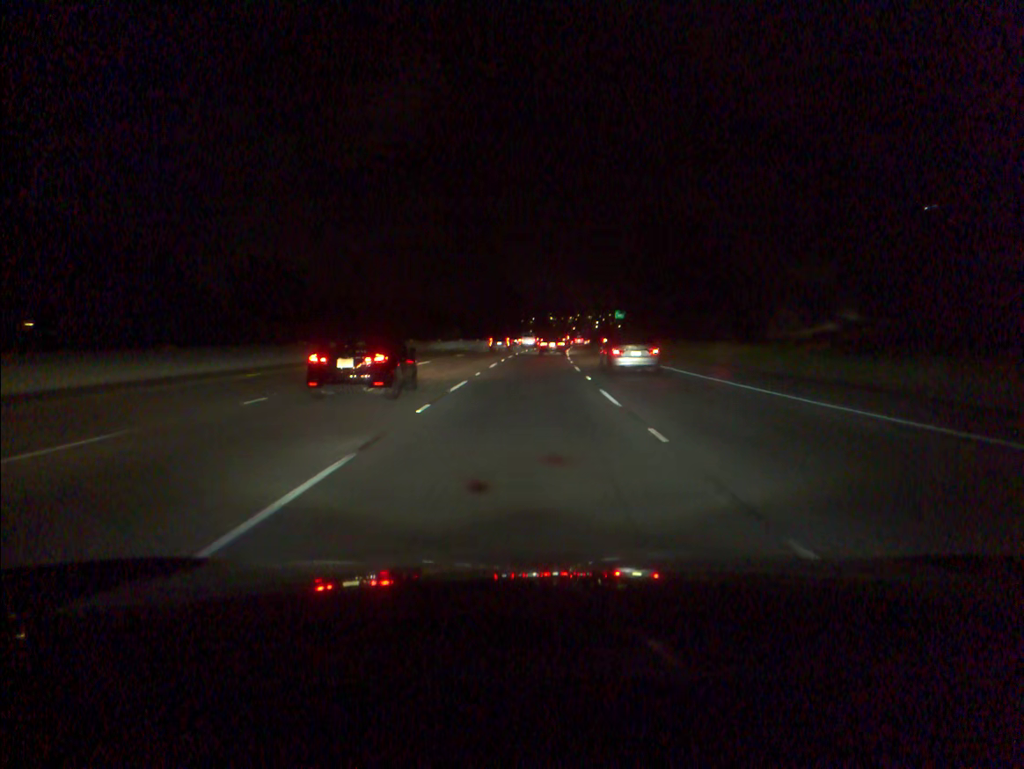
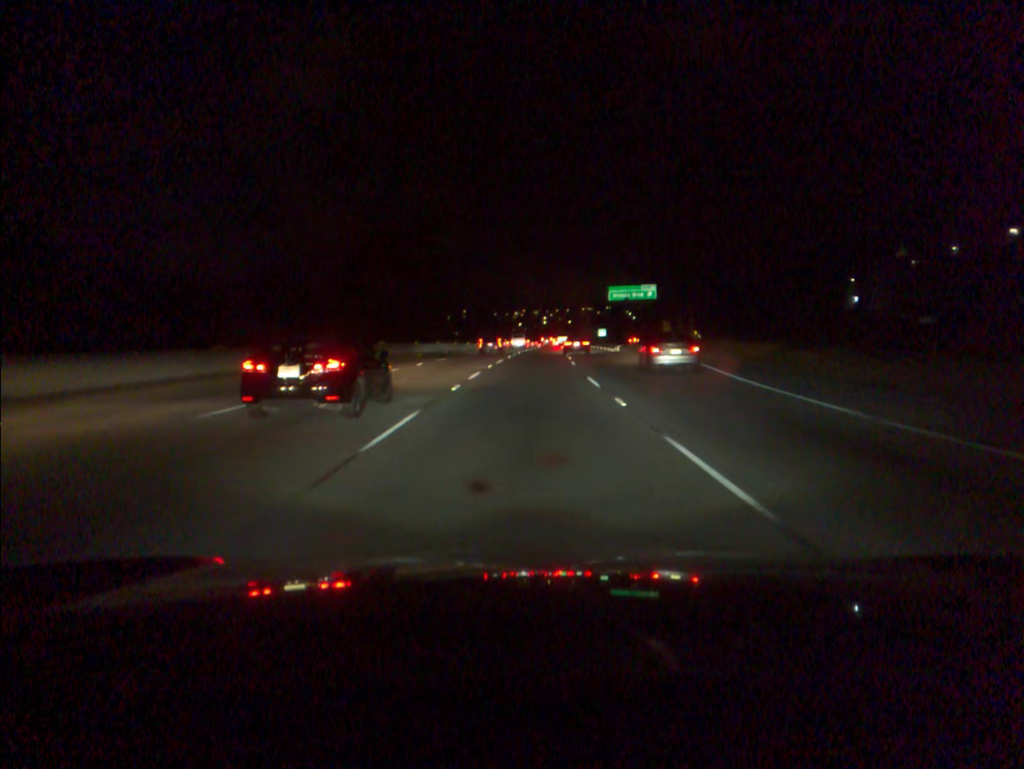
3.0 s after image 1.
(+2.9, +82.6) m; +4°
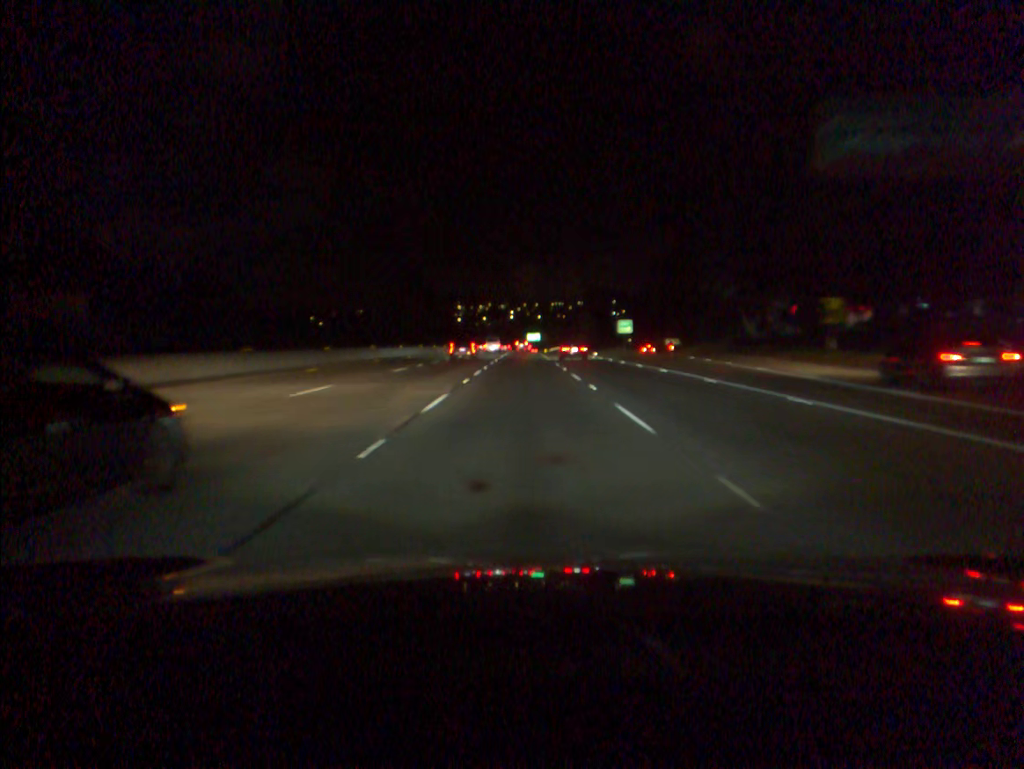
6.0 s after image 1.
(+2.1, +82.9) m; +2°
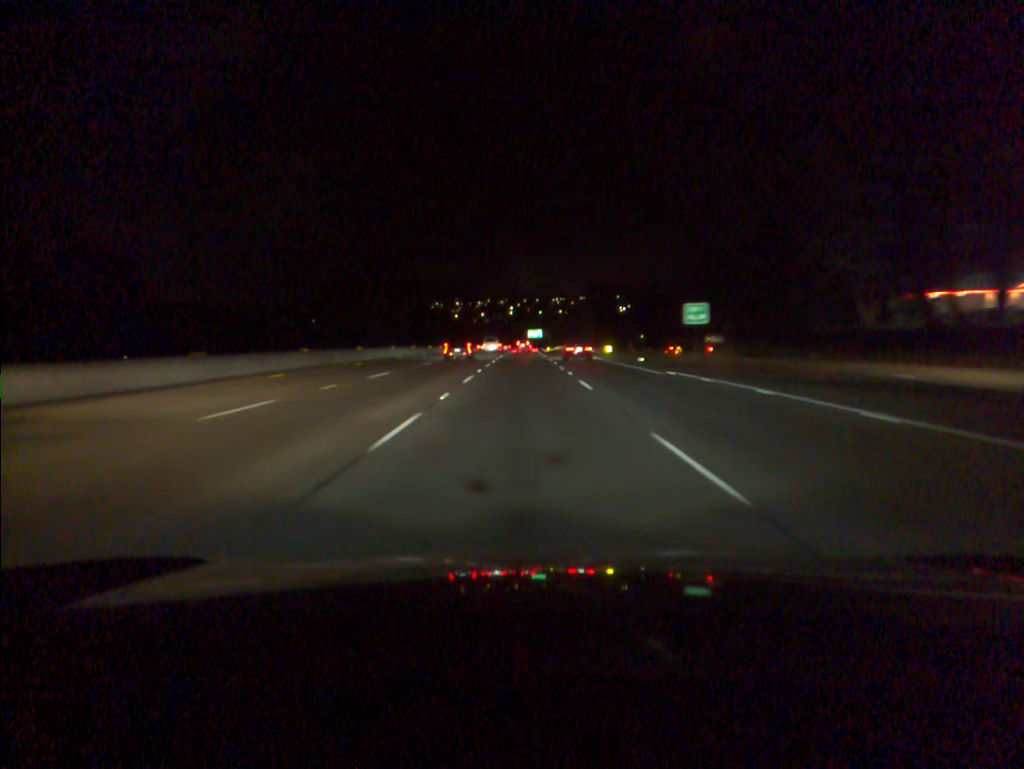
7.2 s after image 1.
(0.0, +34.0) m; 0°
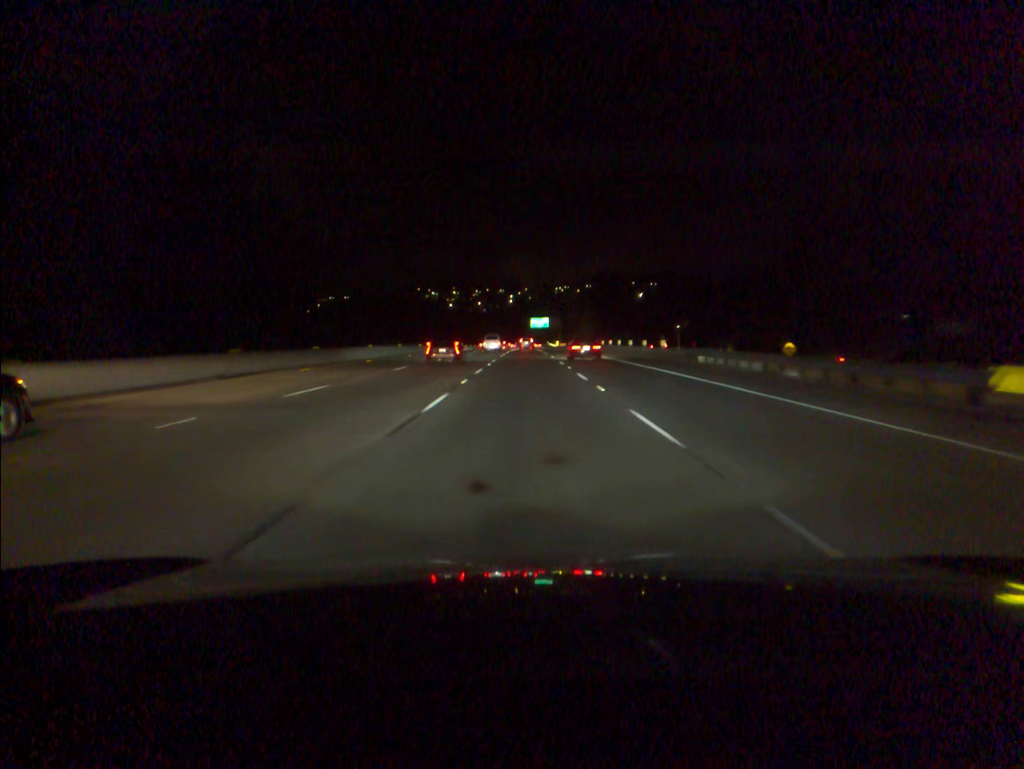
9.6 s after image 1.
(-0.1, +69.2) m; 0°
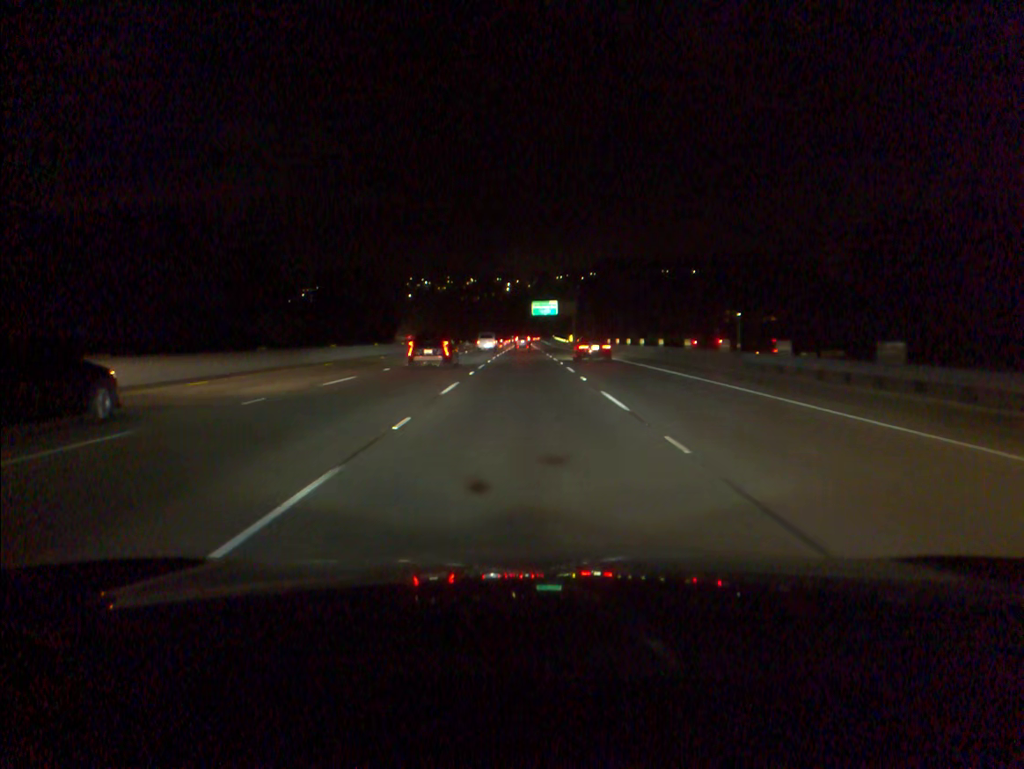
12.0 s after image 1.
(+0.1, +69.1) m; 0°
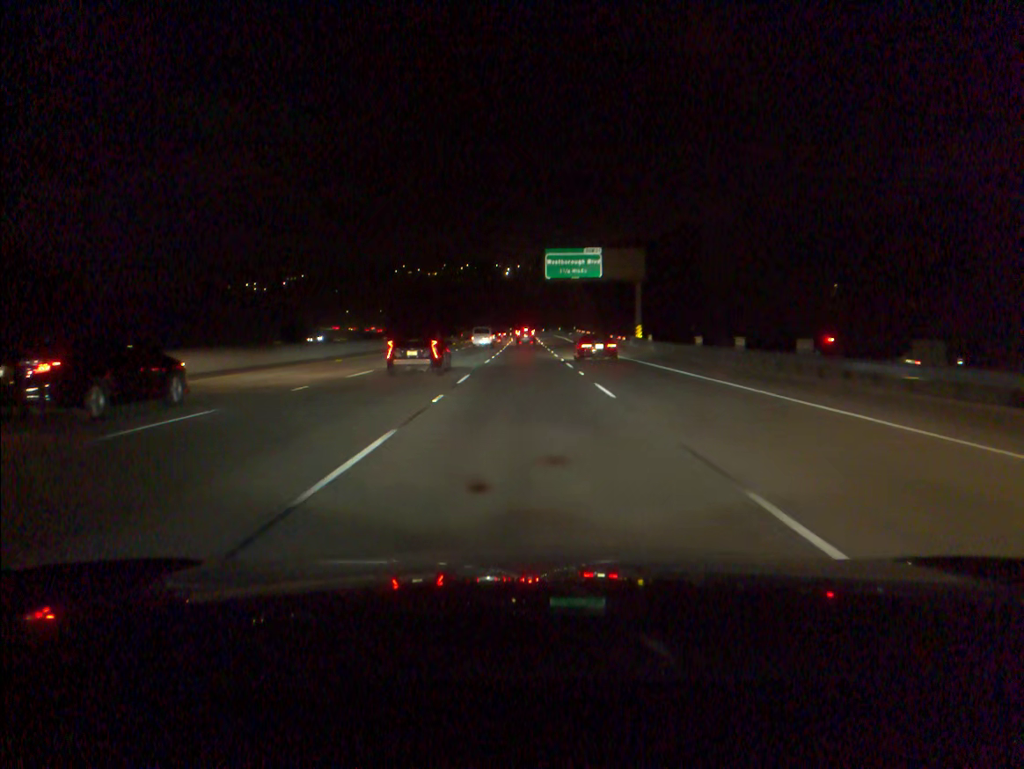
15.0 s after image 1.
(-0.2, +85.1) m; 0°
